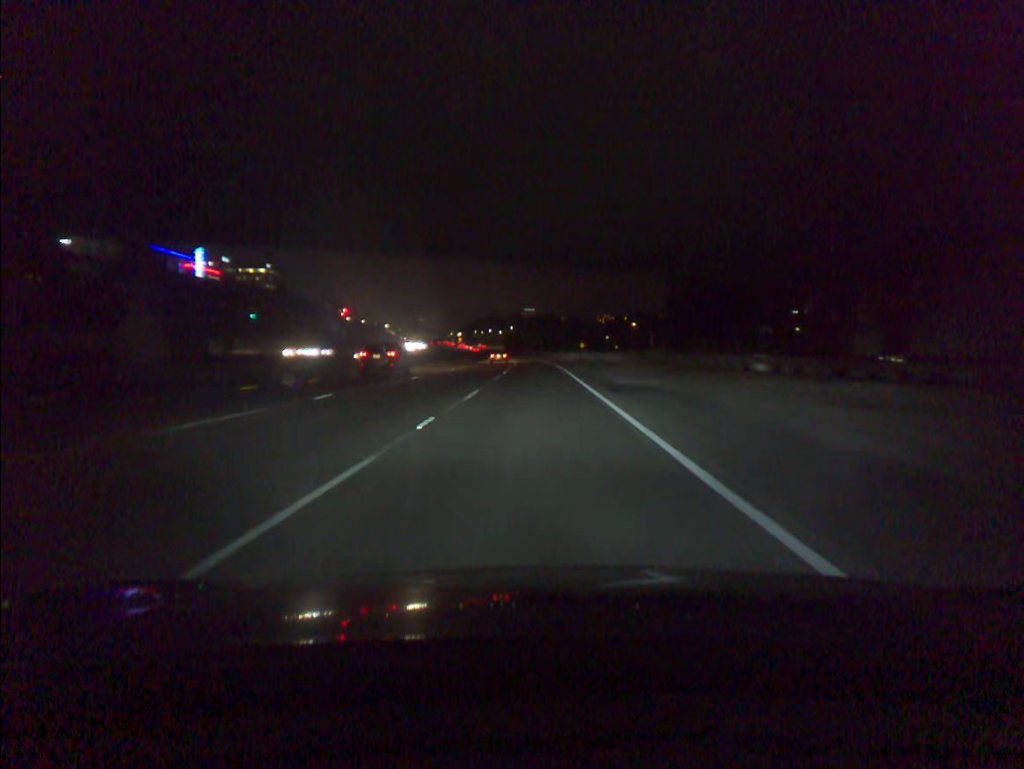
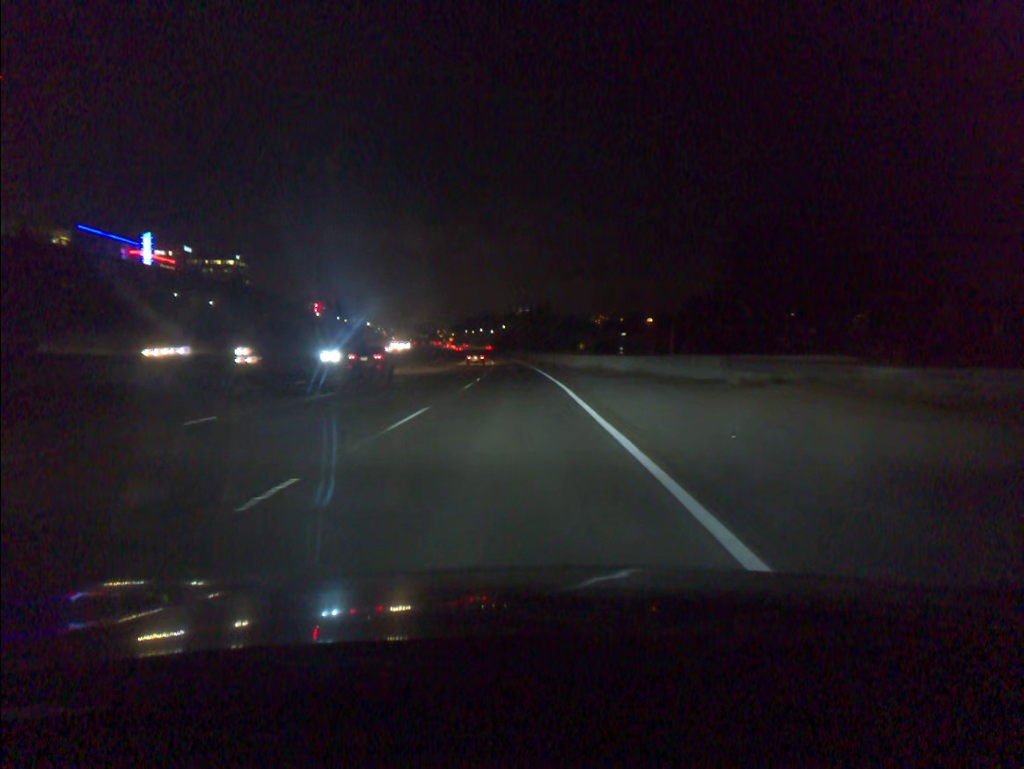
(+0.2, +35.3) m; 0°
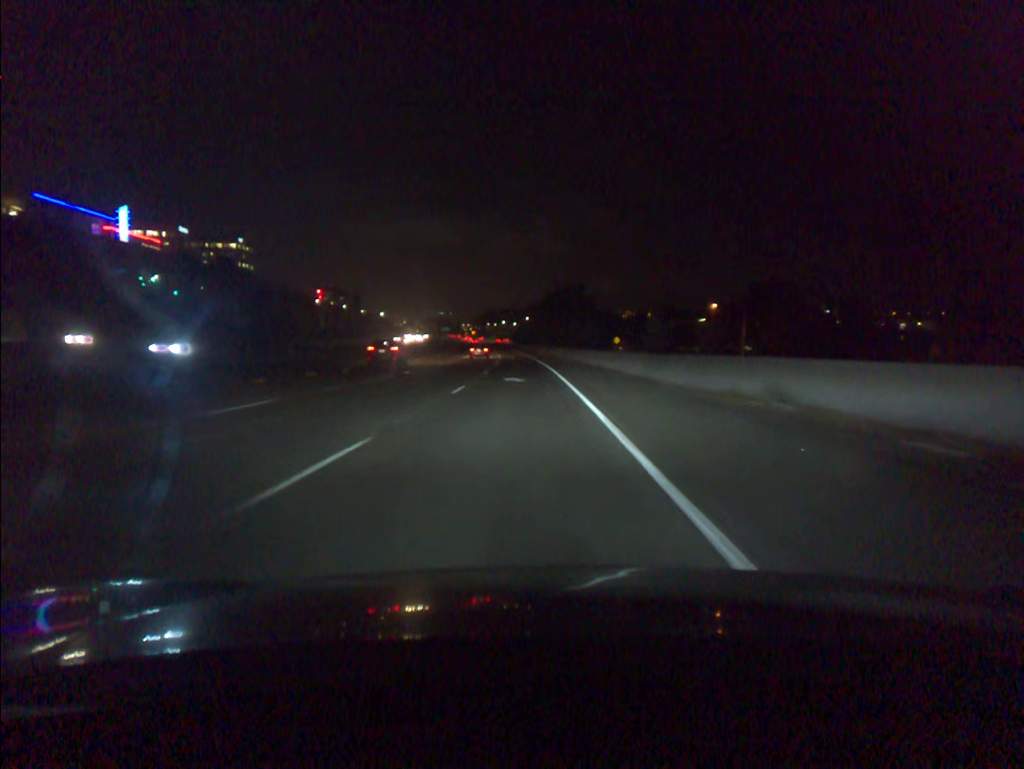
(-0.6, +35.0) m; -2°
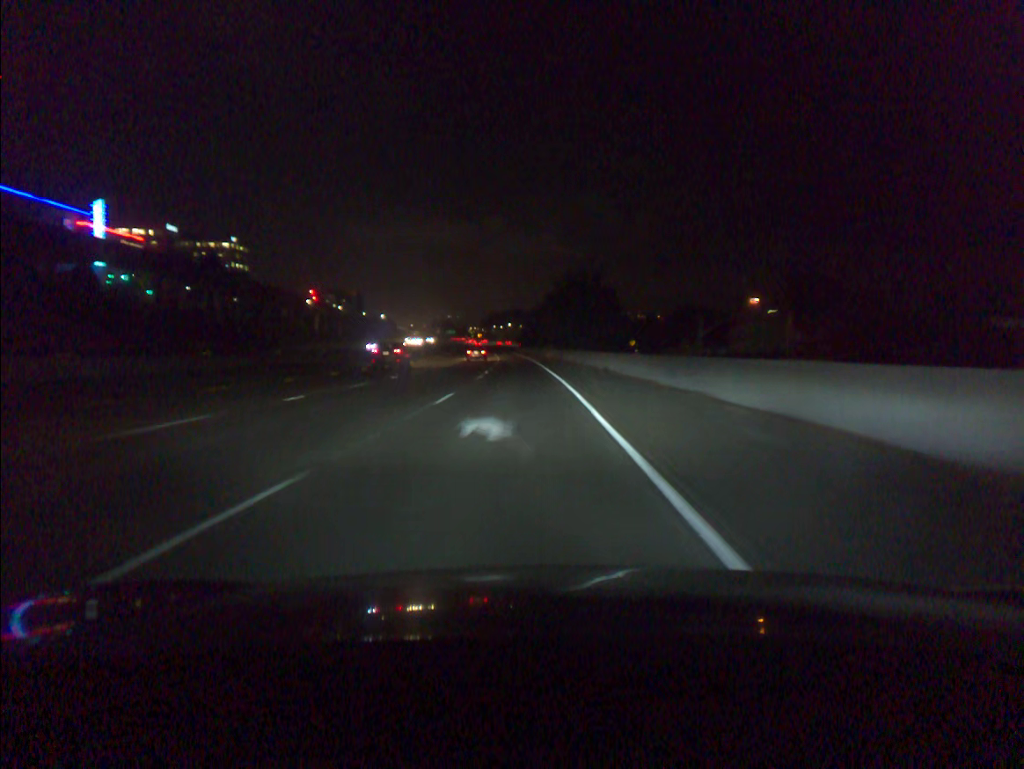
(-0.1, +17.5) m; -1°
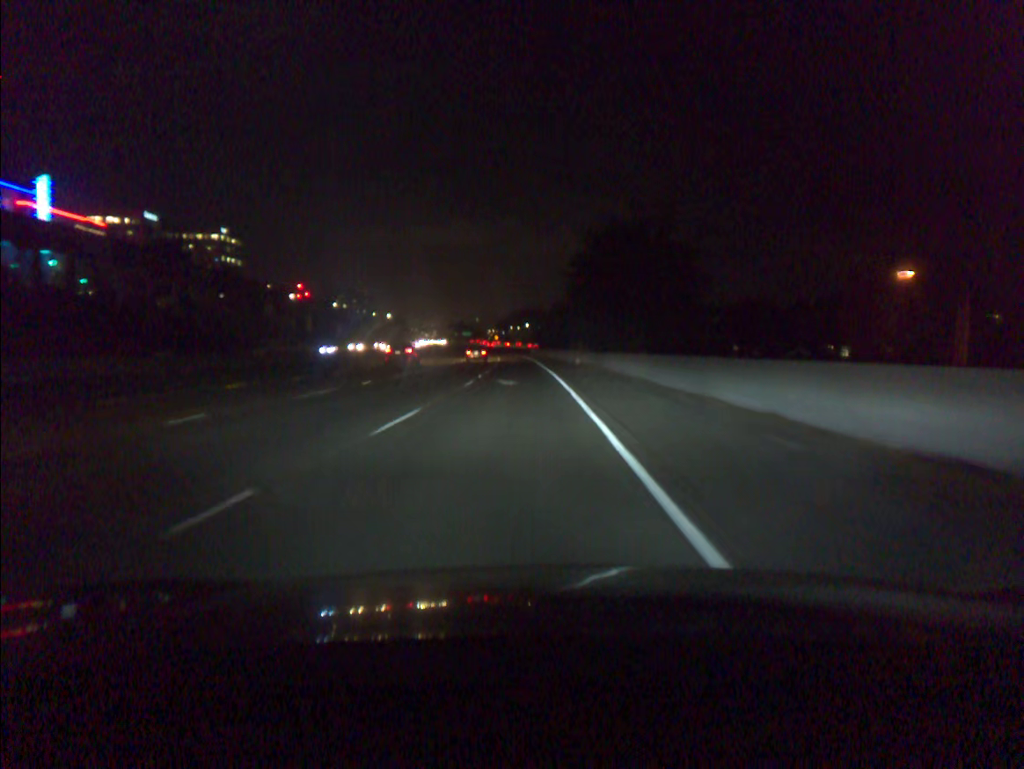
(-0.4, +35.3) m; -1°
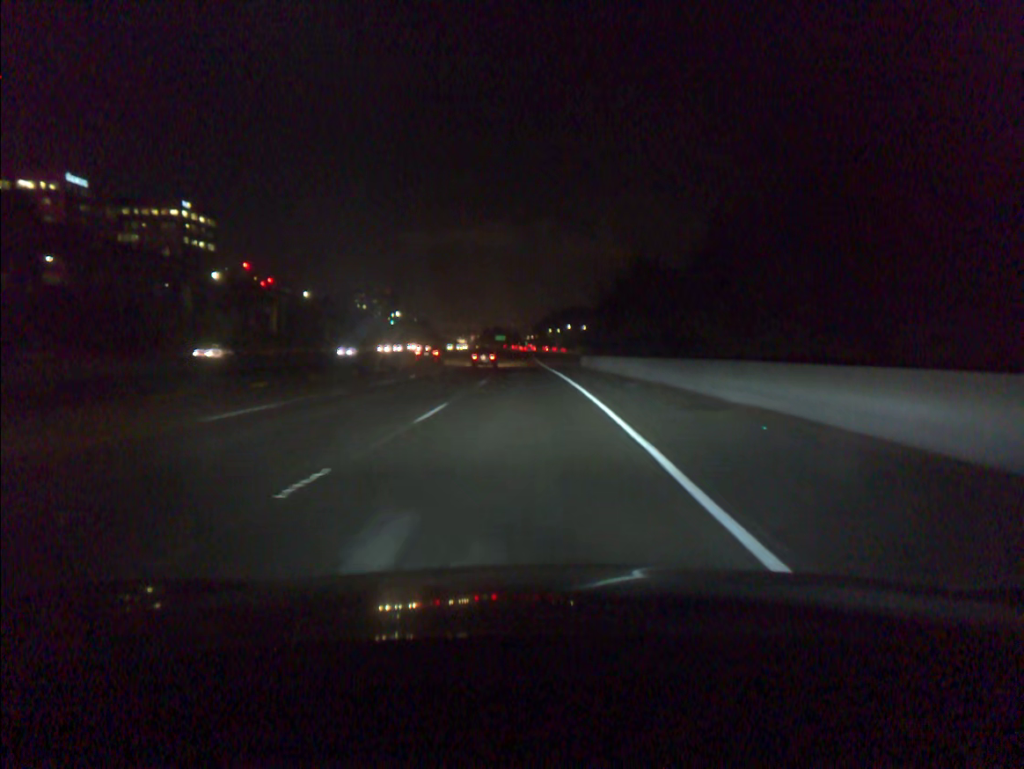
(-1.9, +71.5) m; -3°
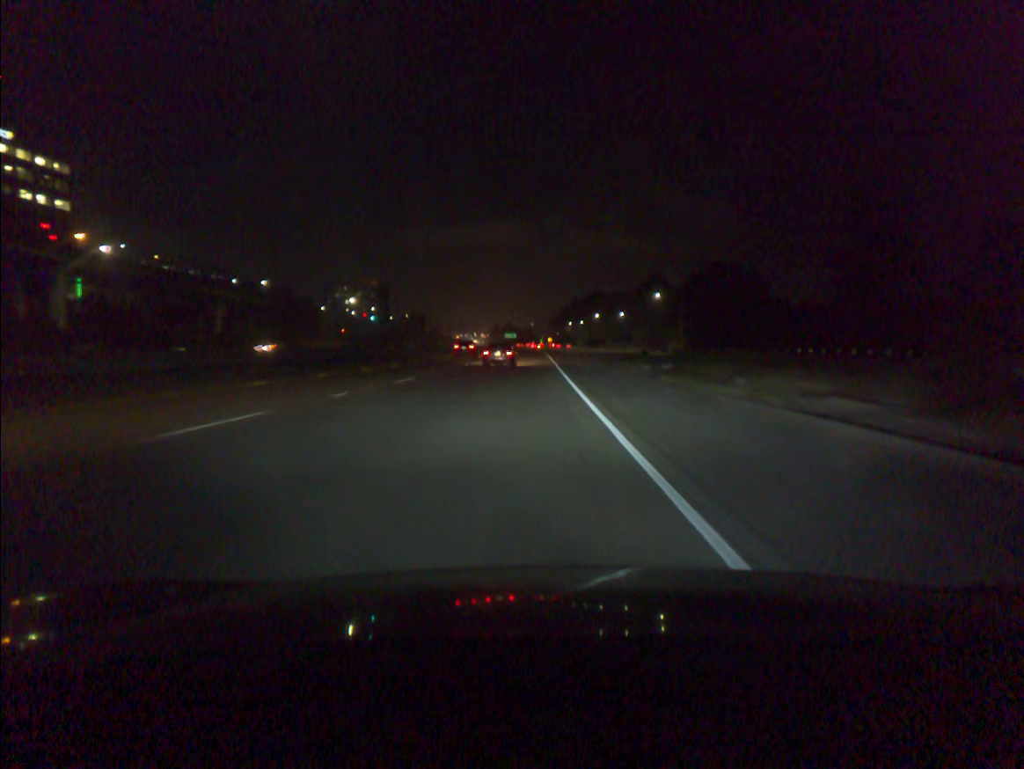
(-1.3, +90.4) m; -1°
